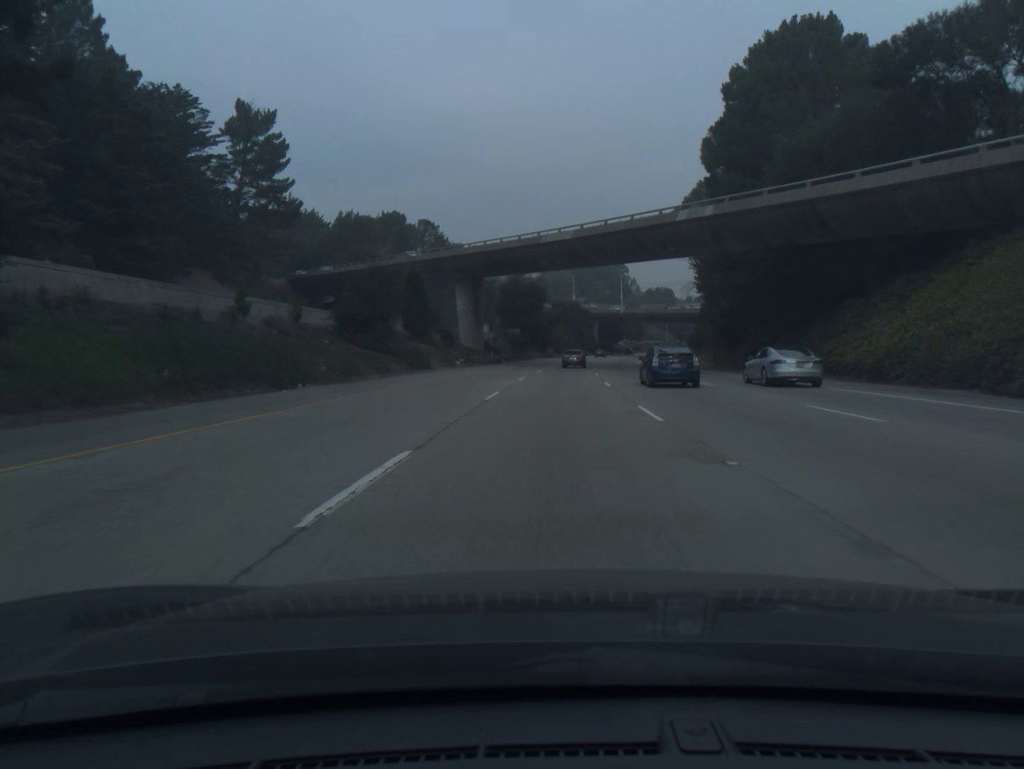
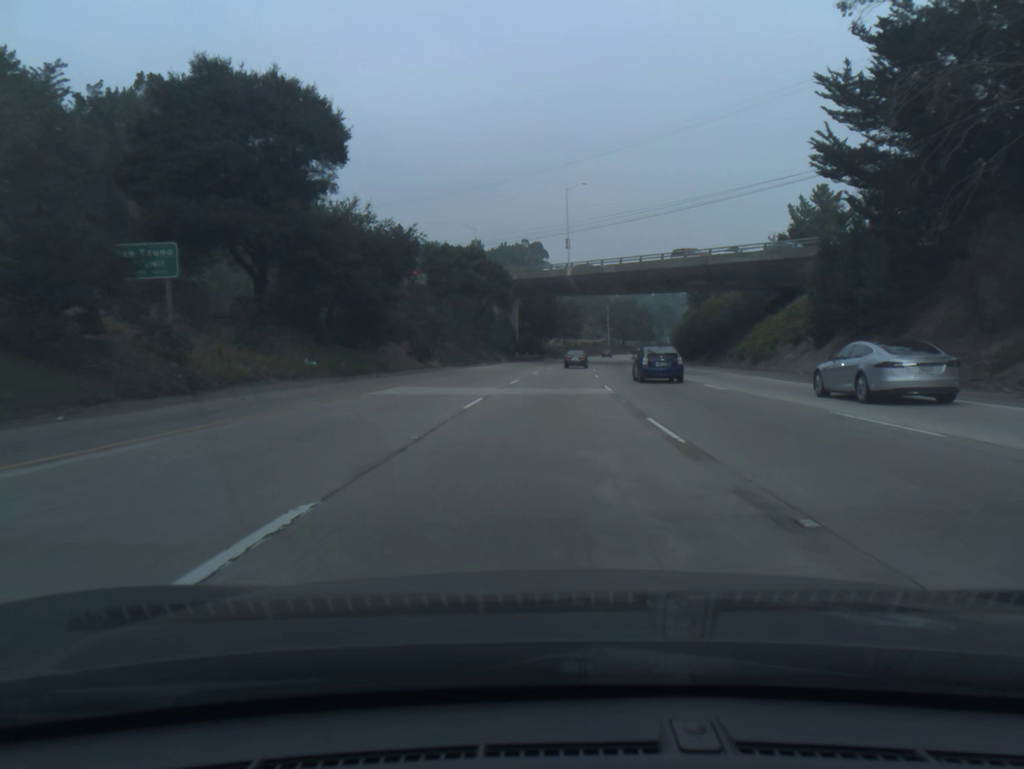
(+5.0, +90.6) m; +6°
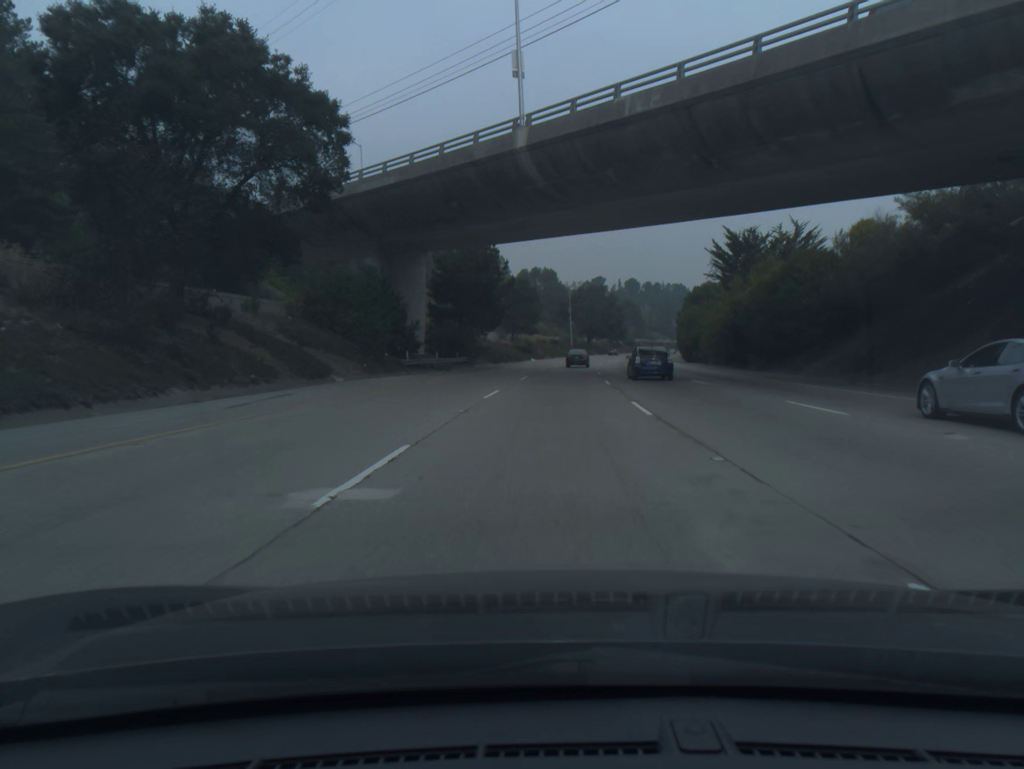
(+1.7, +54.6) m; +4°
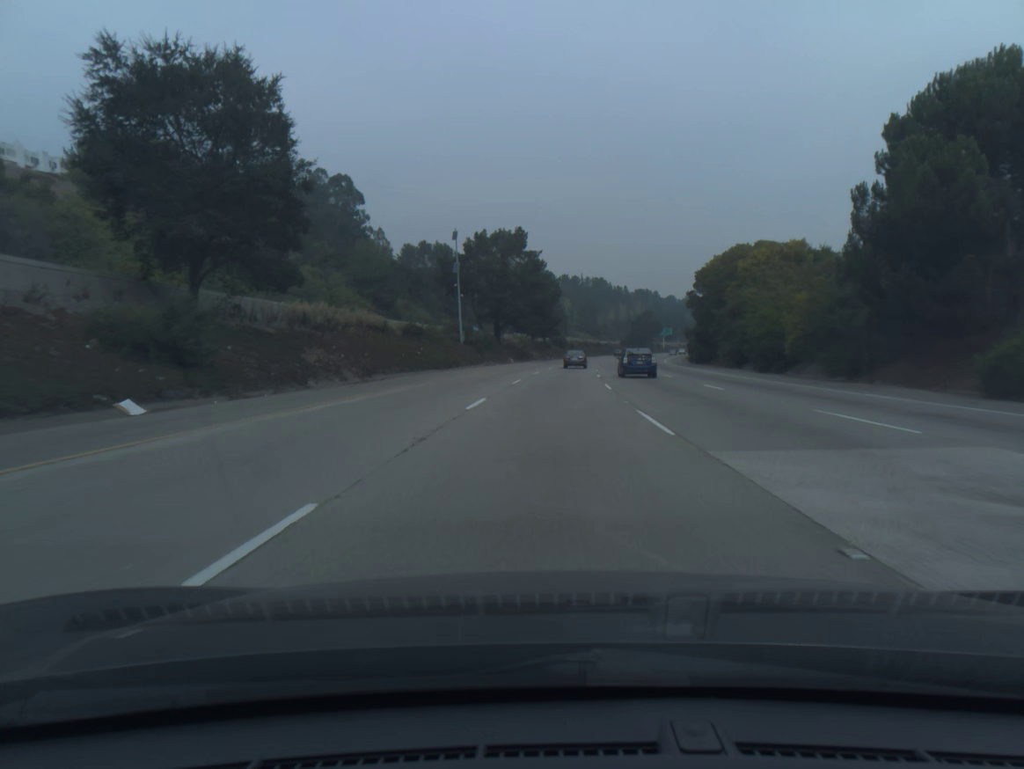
(+5.4, +91.0) m; +7°
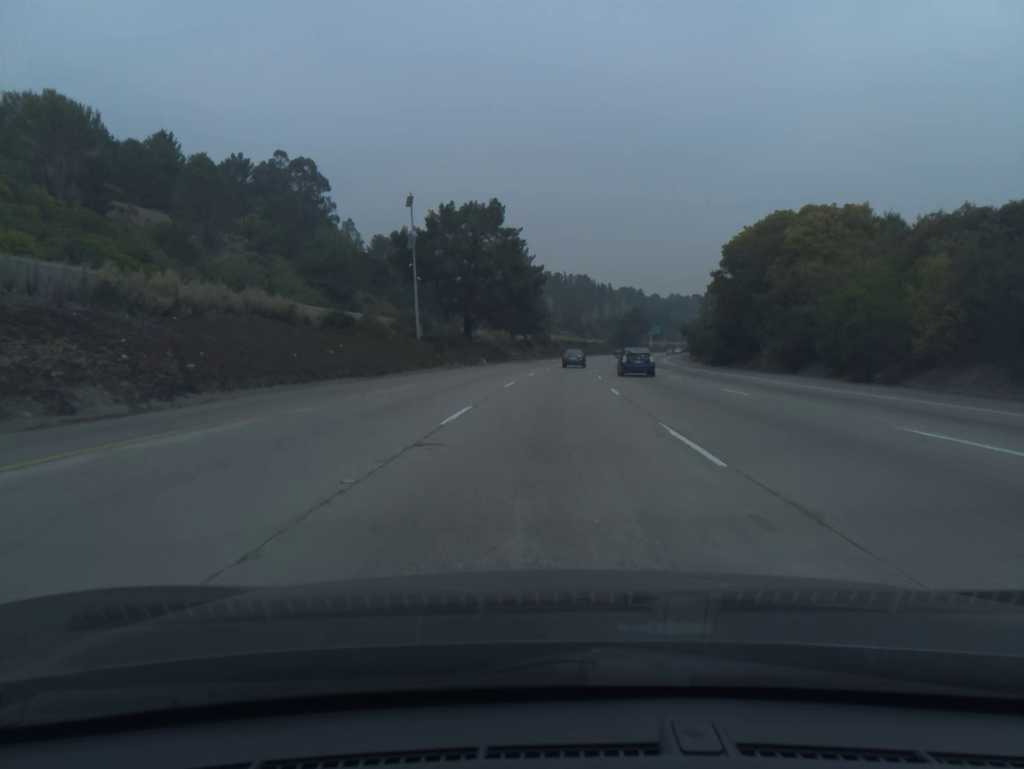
(+0.2, +18.2) m; +1°
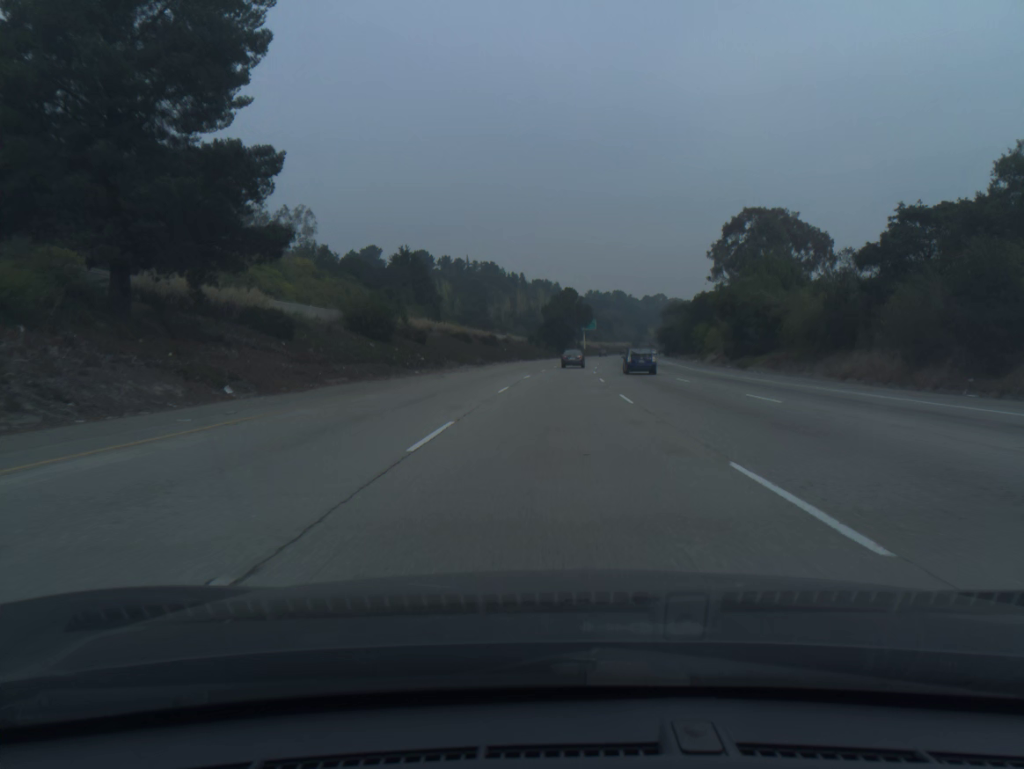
(+5.2, +91.1) m; +7°
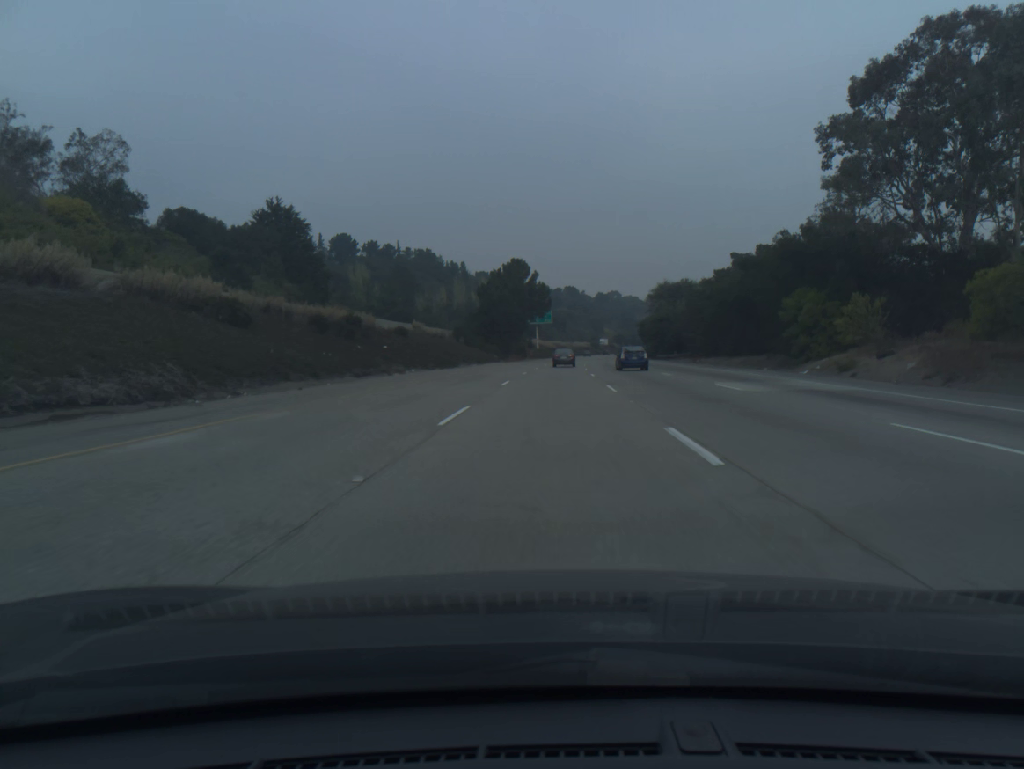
(+1.9, +54.8) m; +4°
